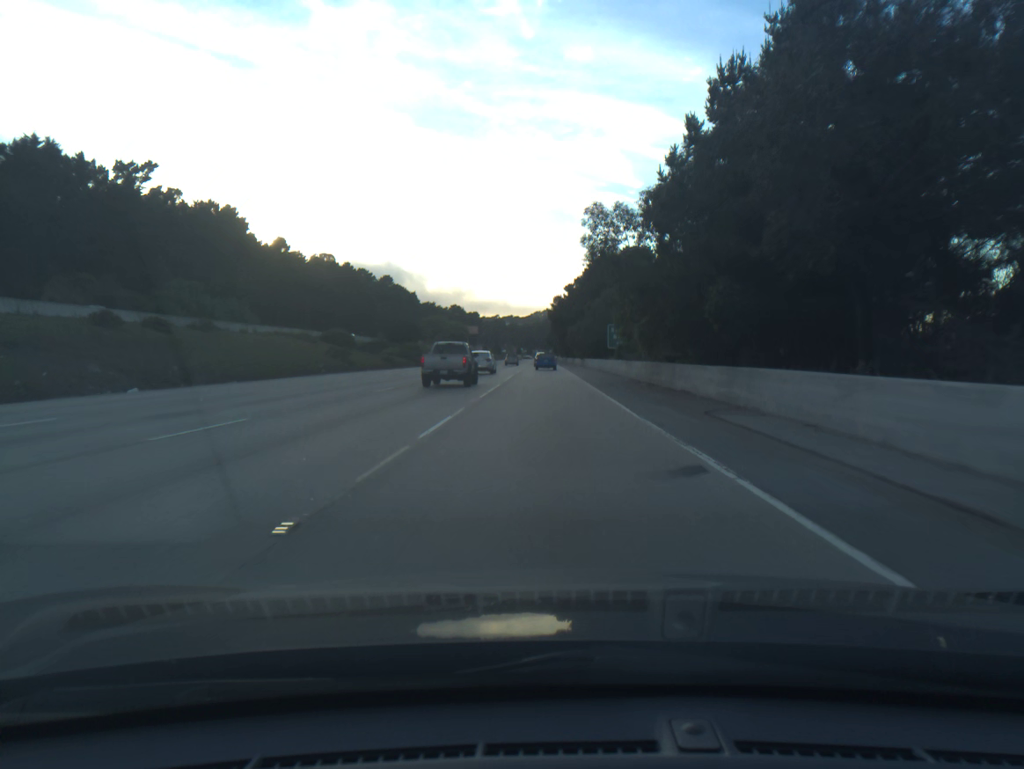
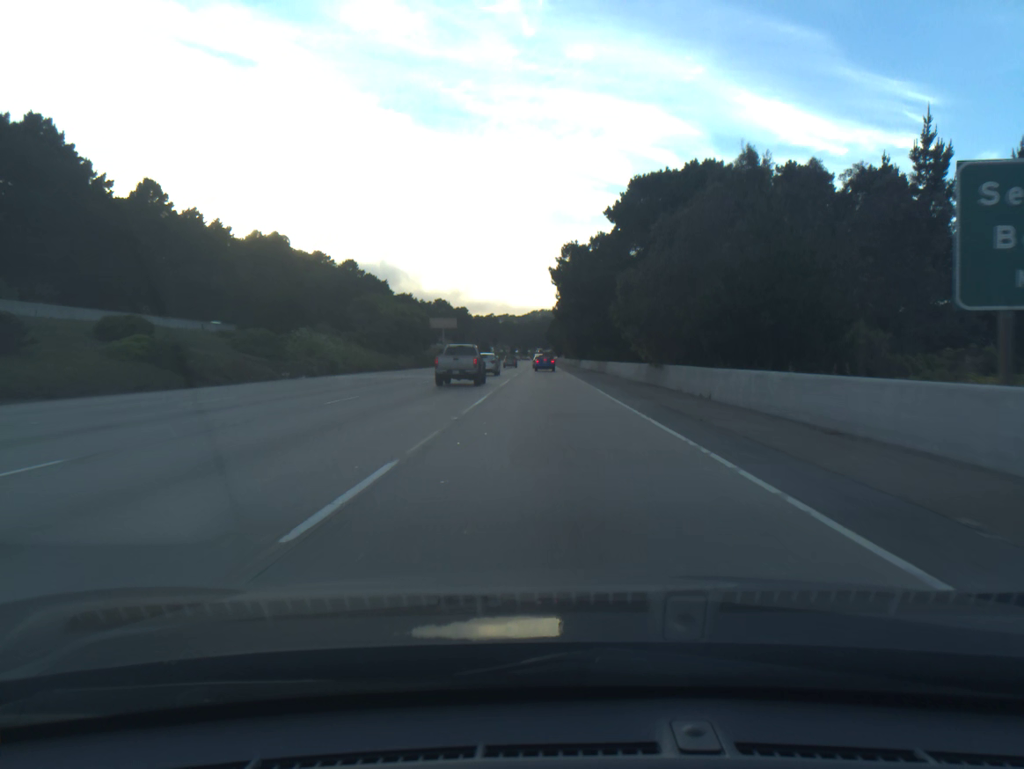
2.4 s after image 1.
(0.0, +64.4) m; 0°
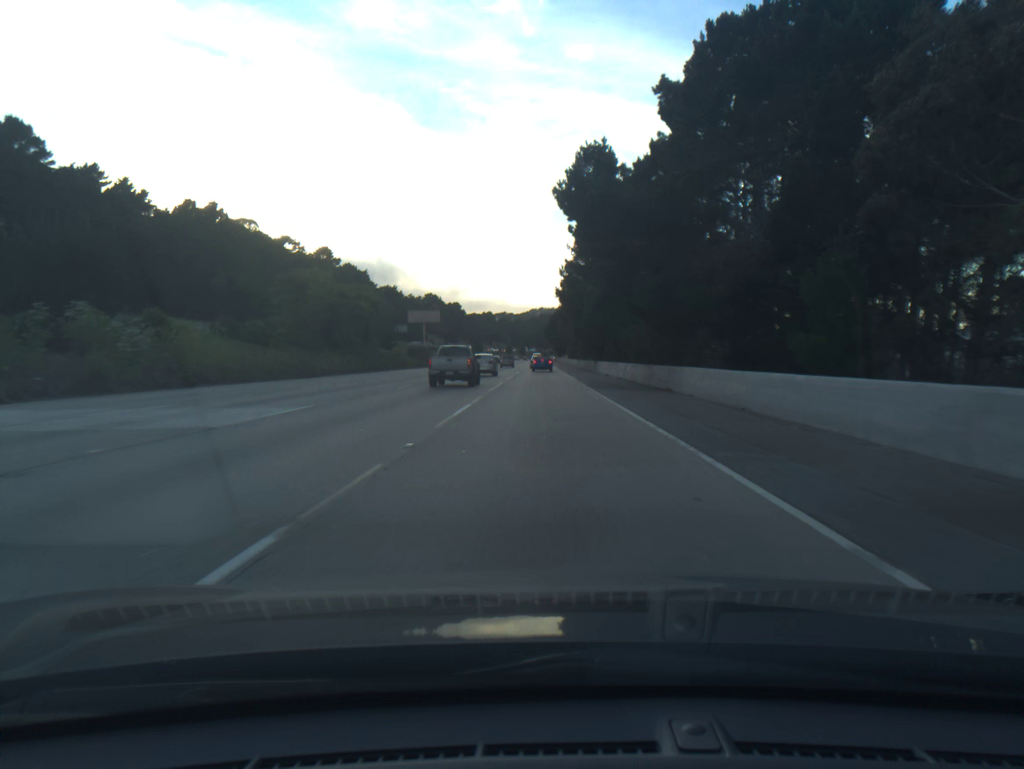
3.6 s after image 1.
(+0.1, +32.8) m; 0°
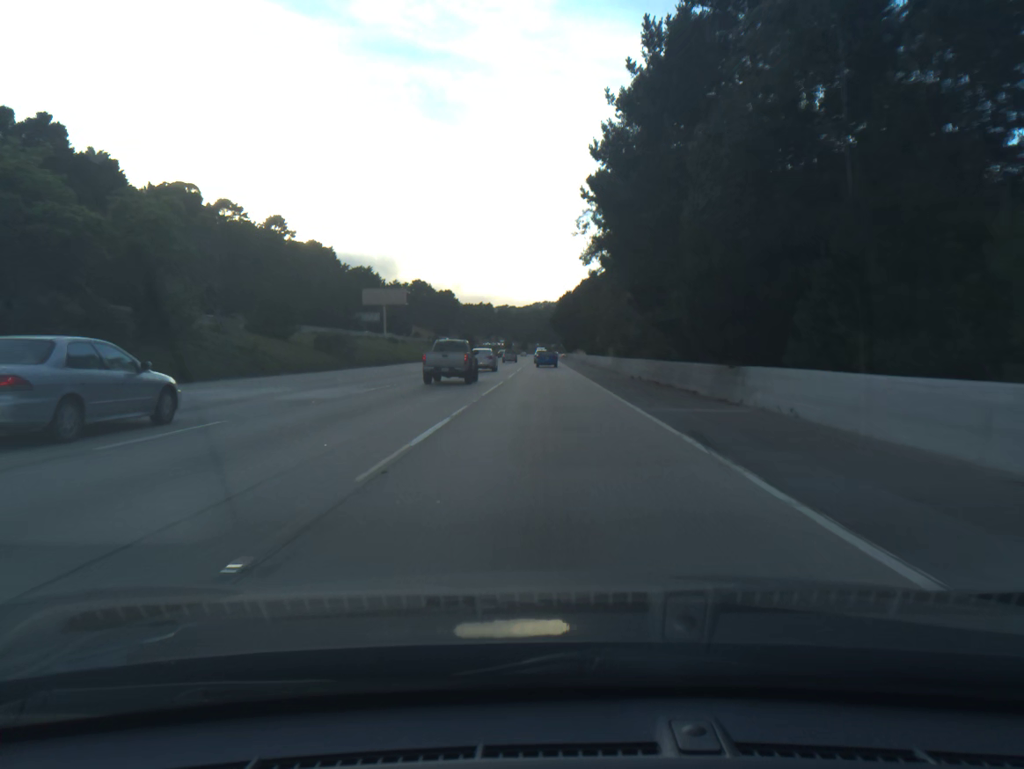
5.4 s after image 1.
(-0.2, +49.8) m; 0°
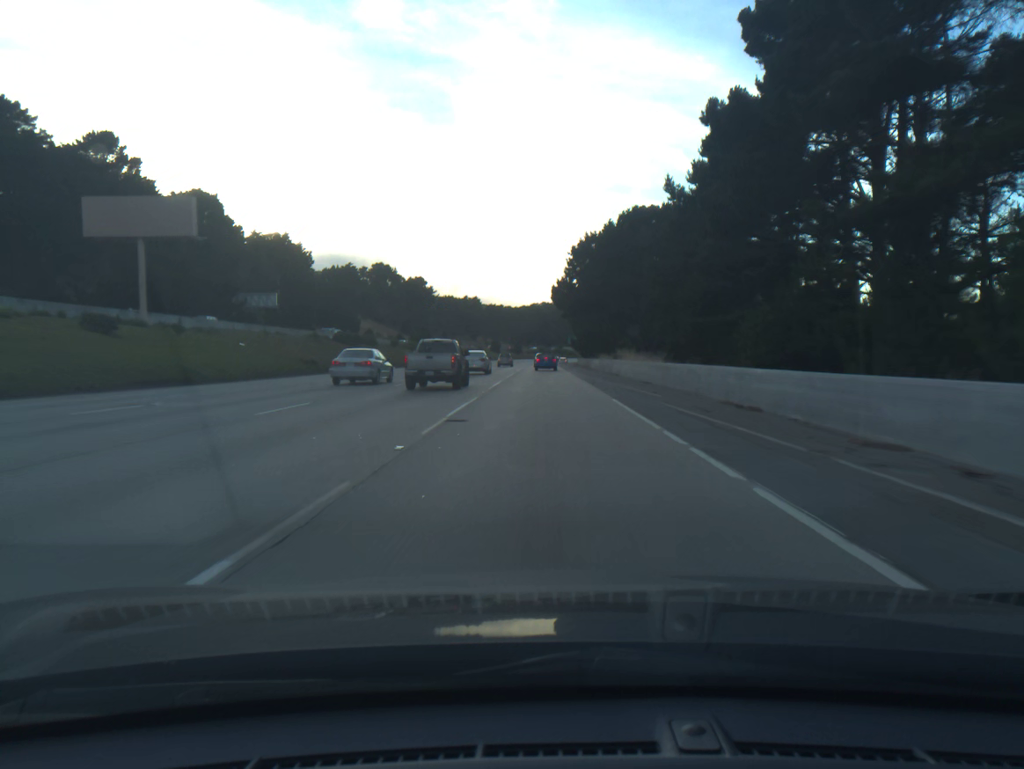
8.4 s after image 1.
(+0.2, +82.0) m; 0°
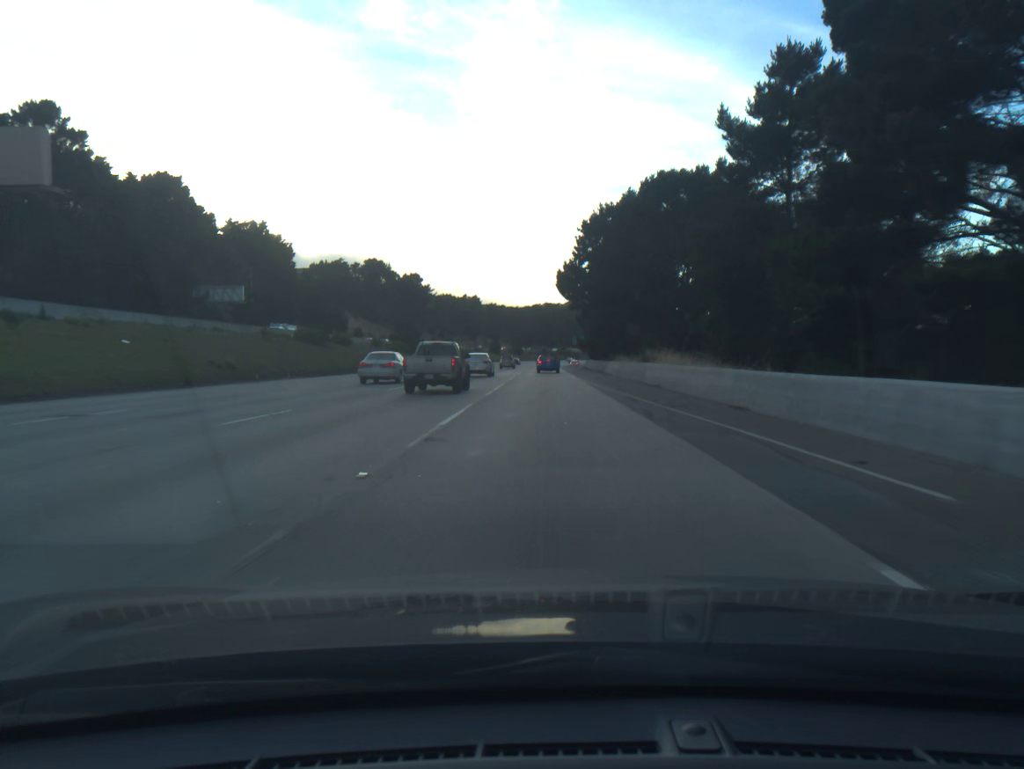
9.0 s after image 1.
(0.0, +16.3) m; 0°
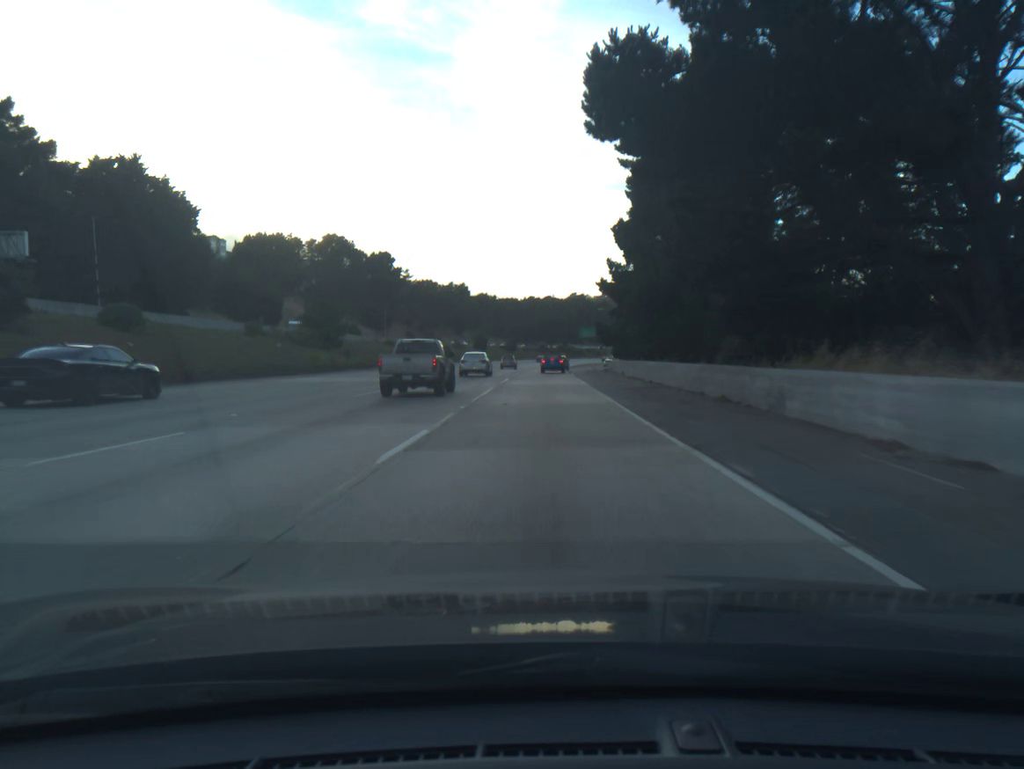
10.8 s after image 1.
(+0.1, +48.8) m; 0°
